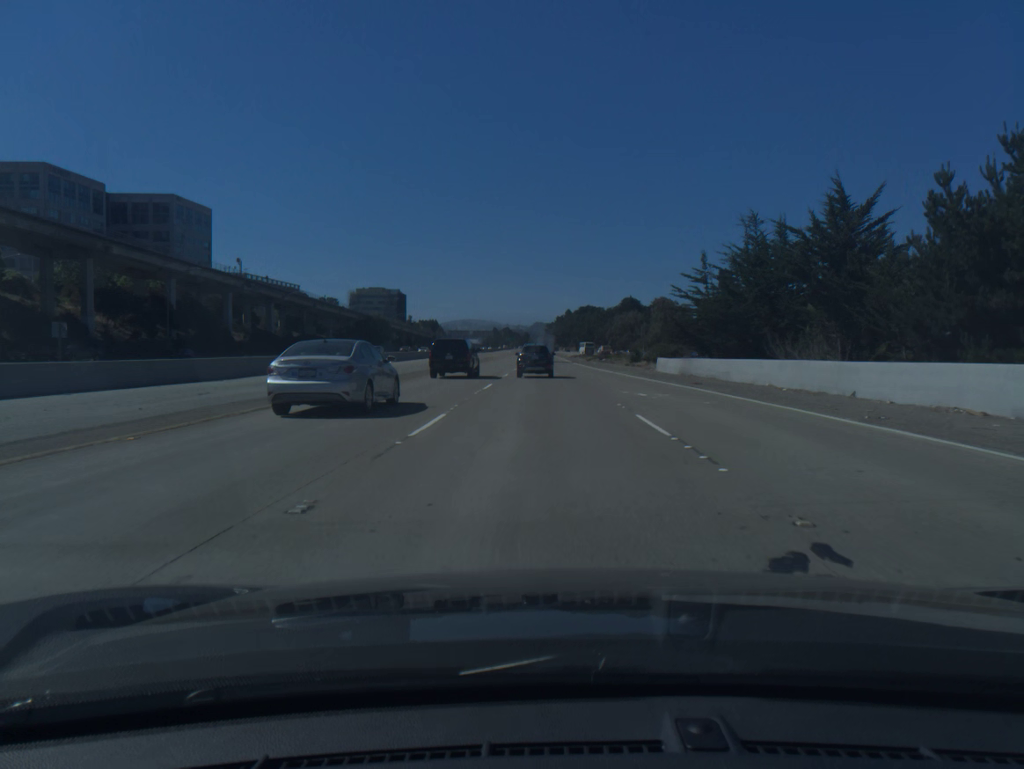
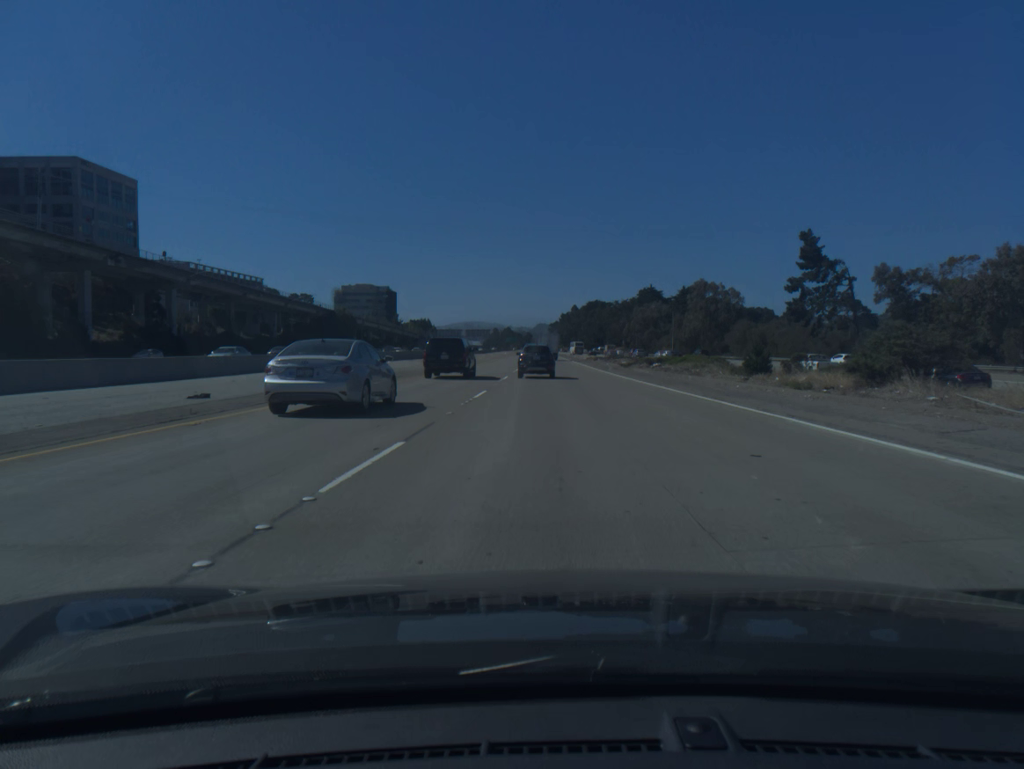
(-0.2, +48.7) m; 0°
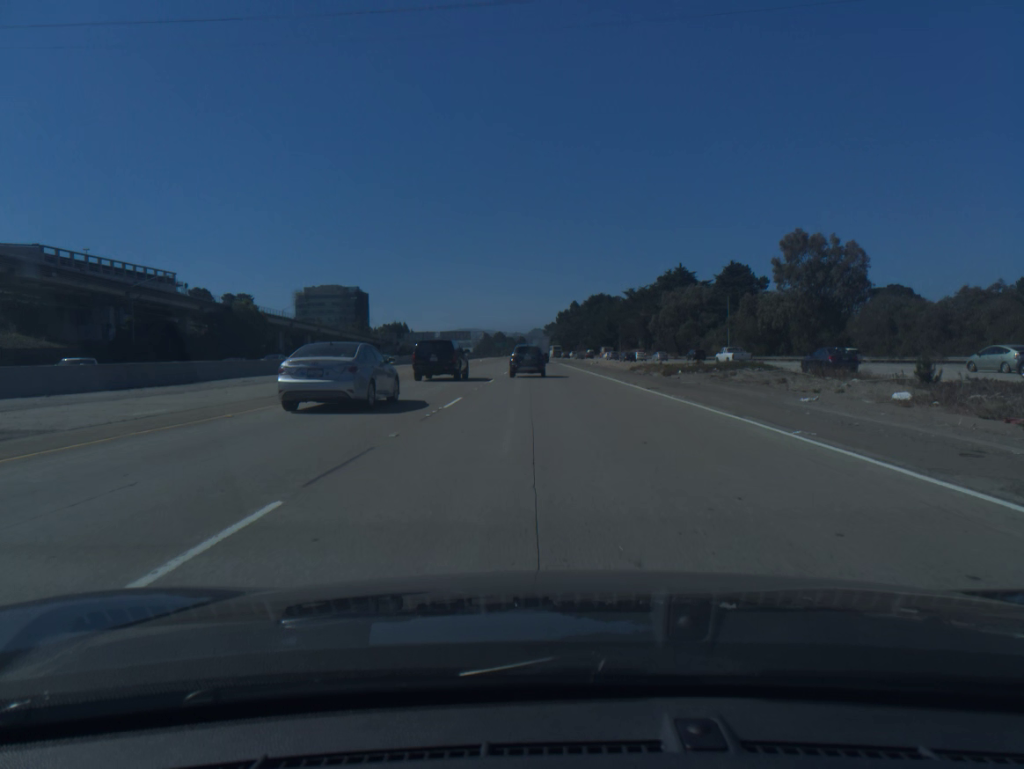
(+0.2, +63.0) m; 0°
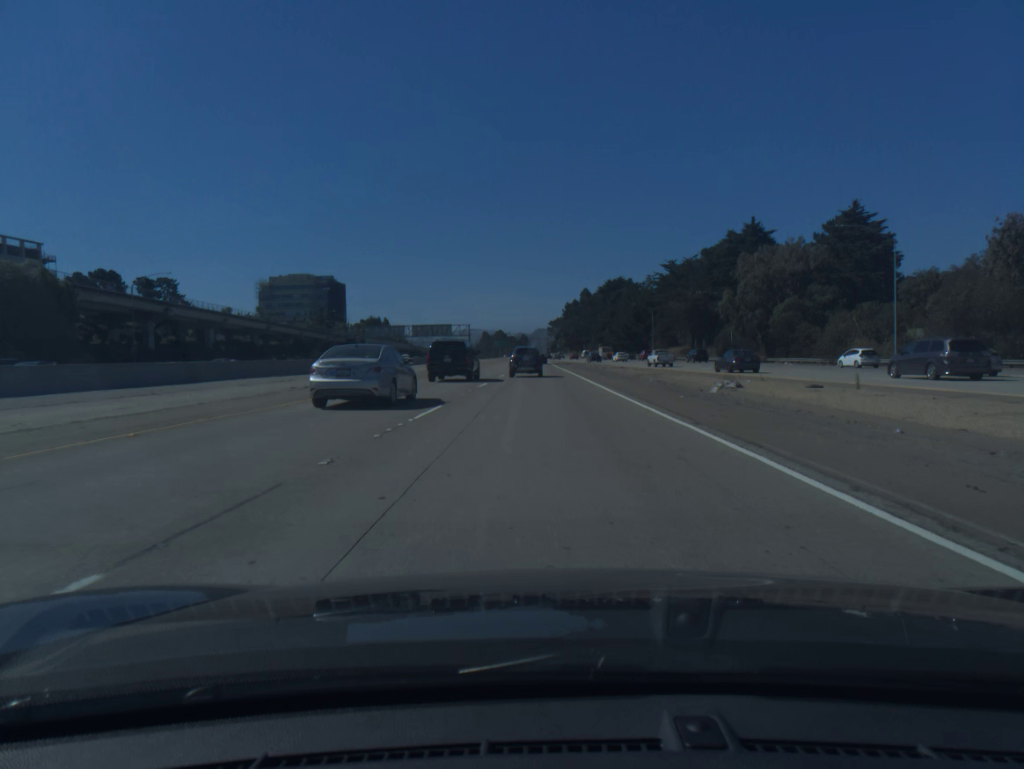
(-0.1, +61.5) m; 0°
